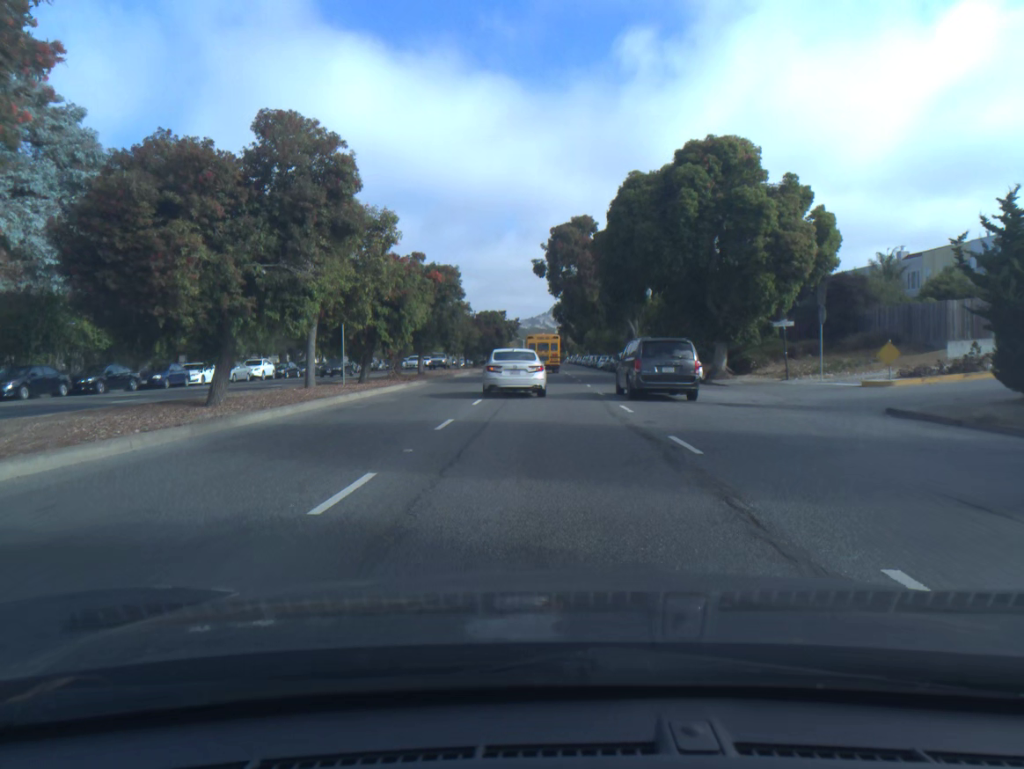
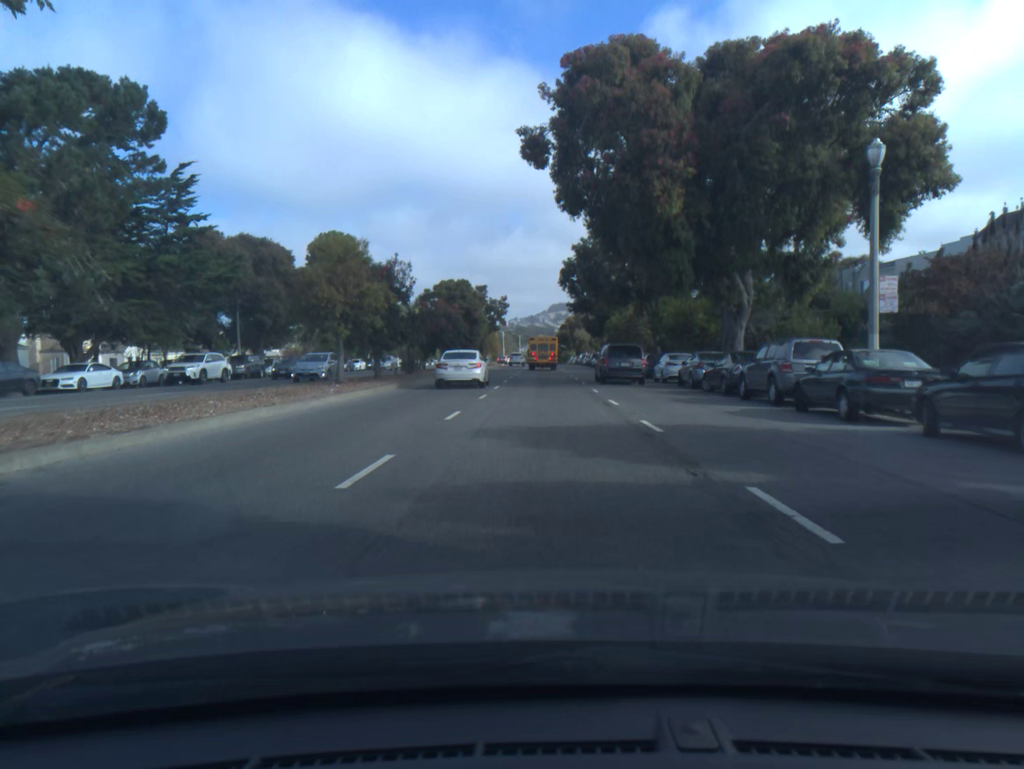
(+0.1, +41.7) m; 0°
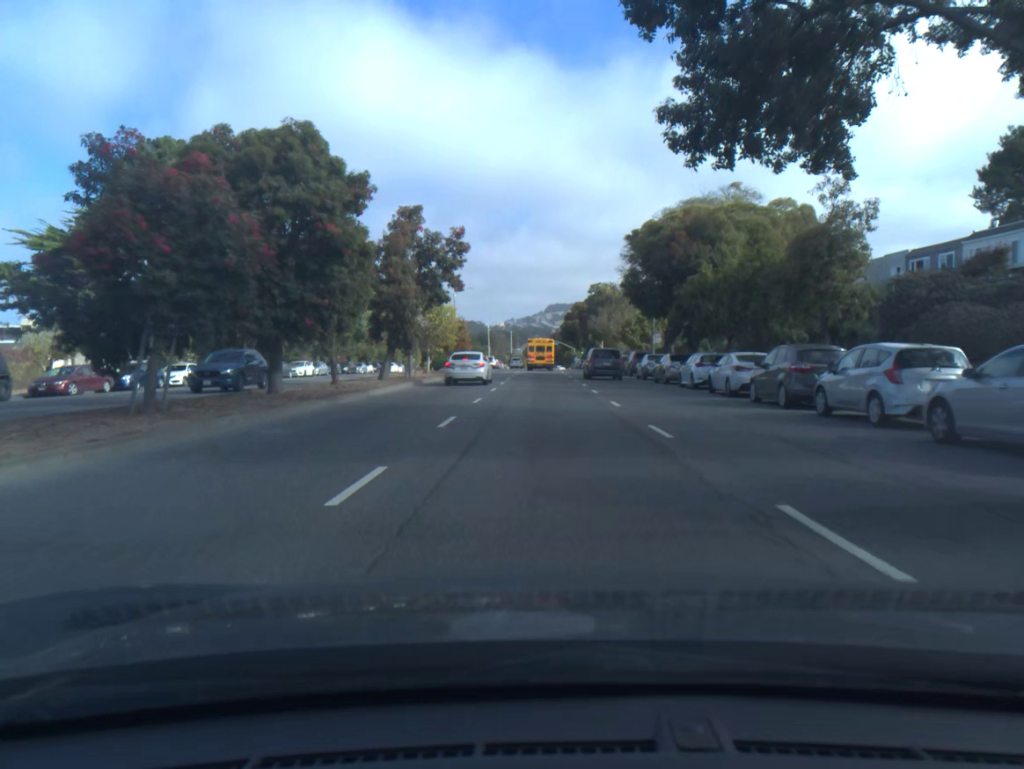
(-0.1, +44.7) m; 0°
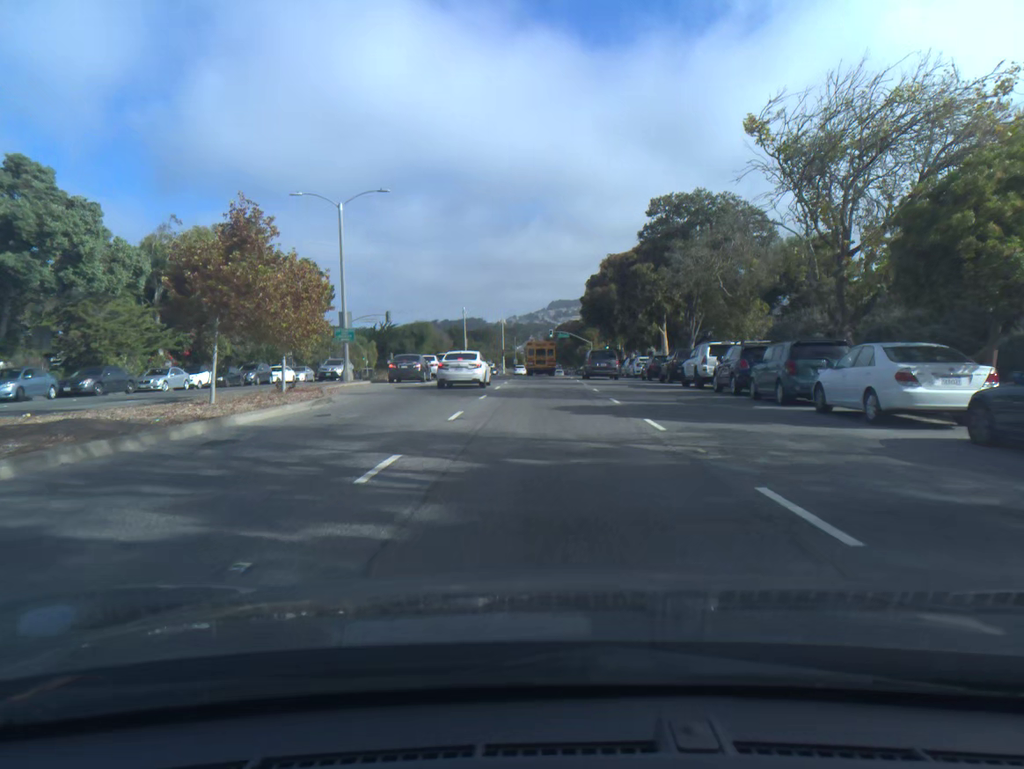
(-0.1, +49.8) m; 0°
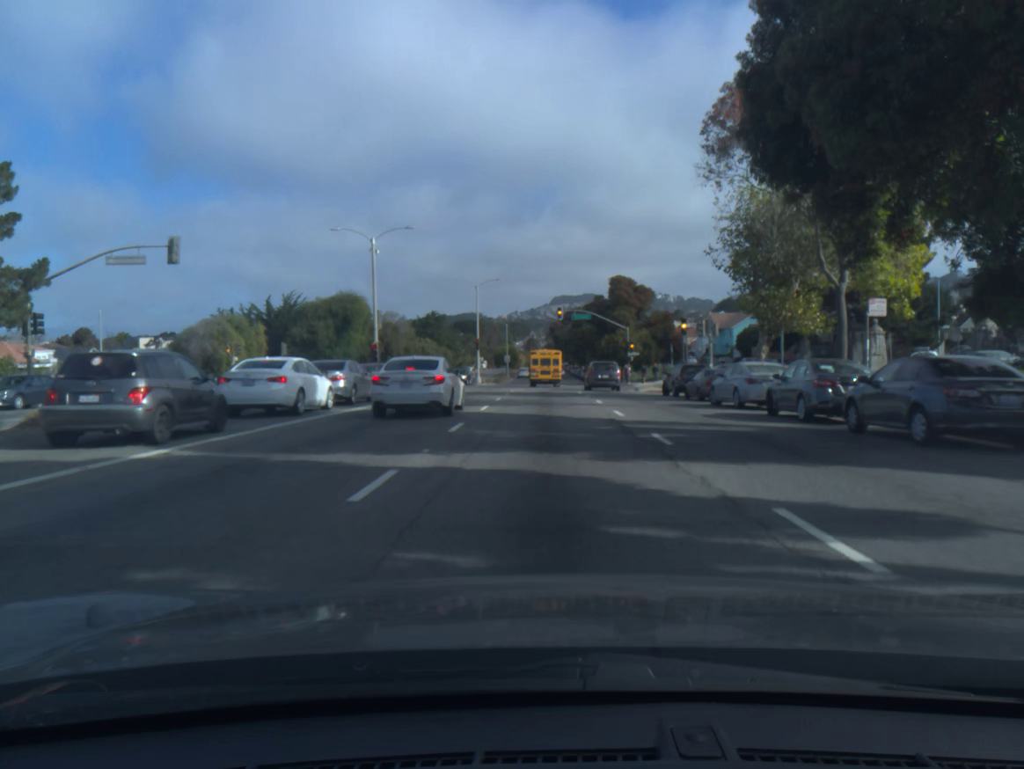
(0.0, +51.6) m; 0°
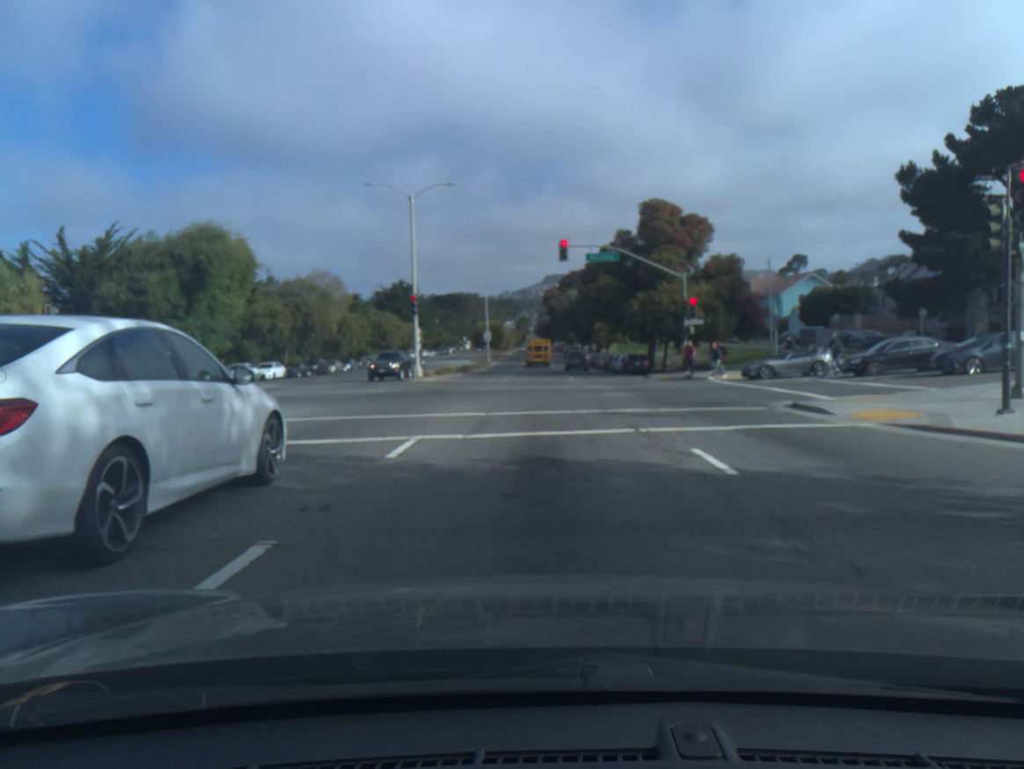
(+0.1, +33.7) m; +1°
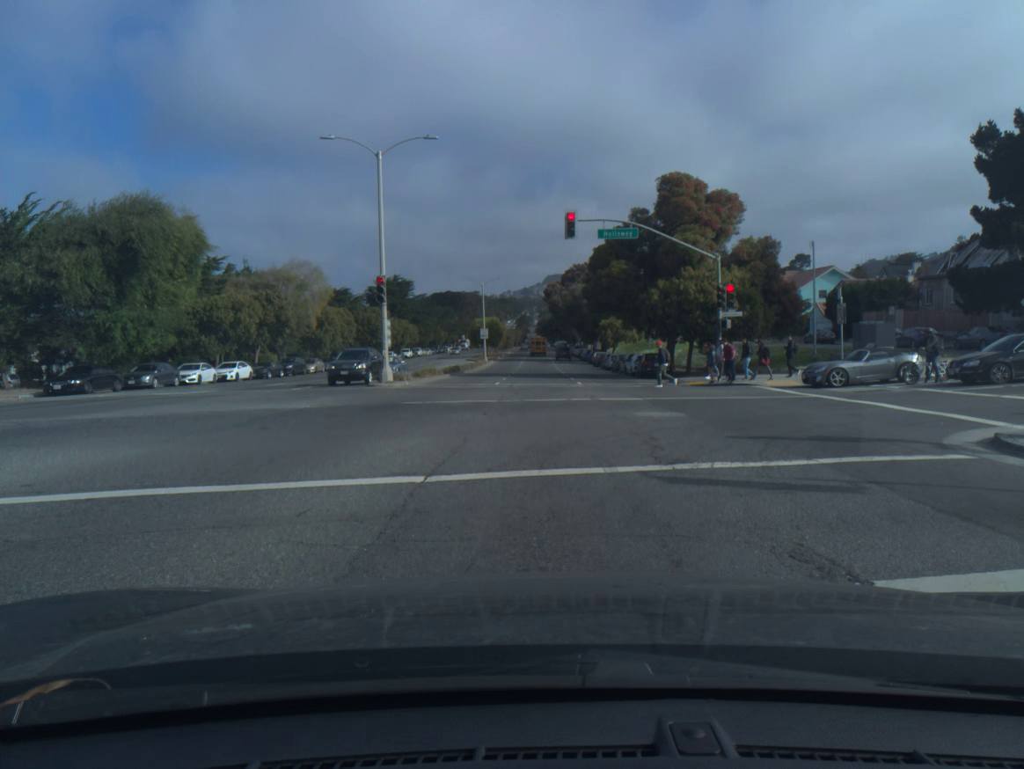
(0.0, +8.8) m; 0°
